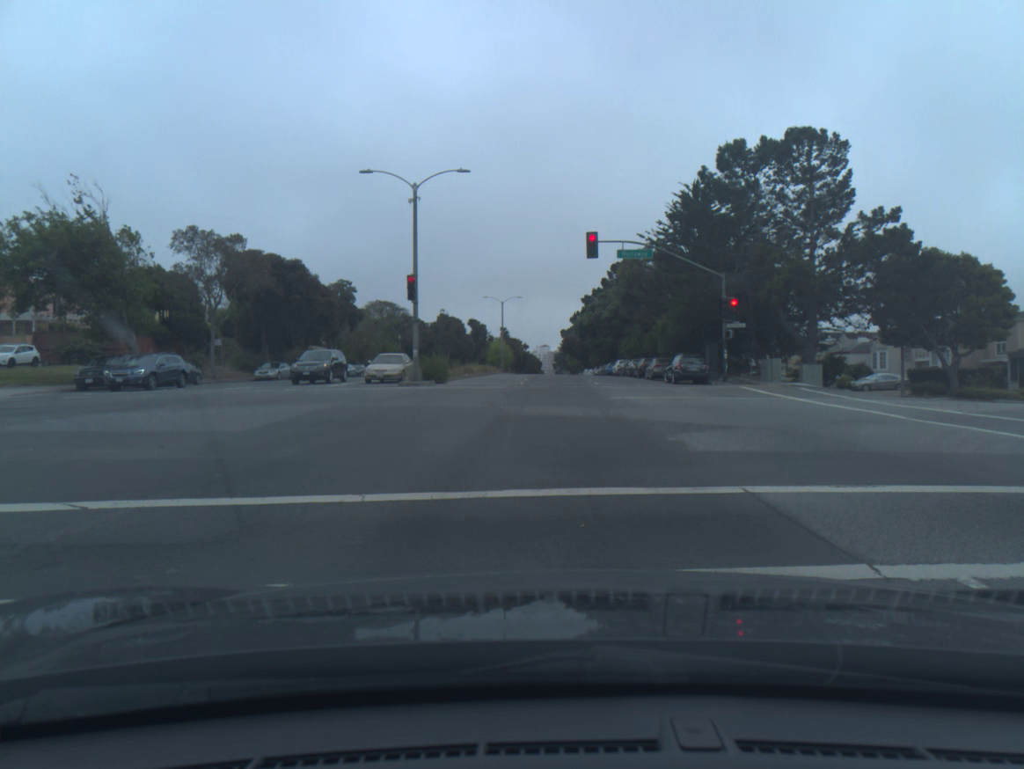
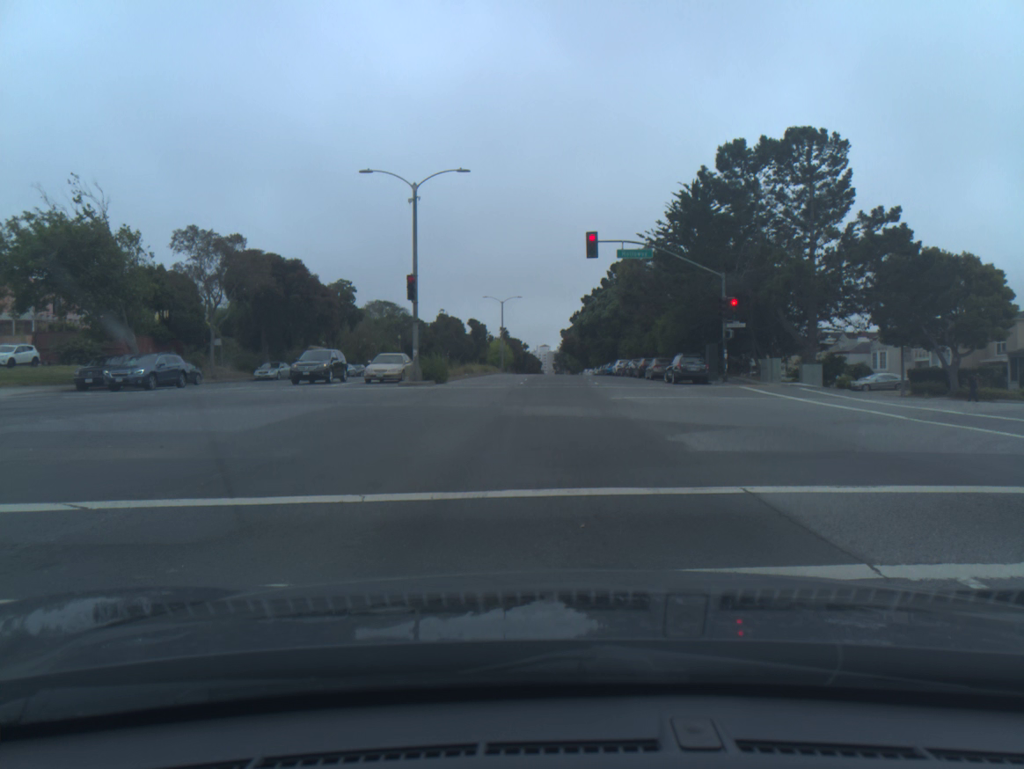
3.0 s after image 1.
(+0.1, -0.1) m; 0°
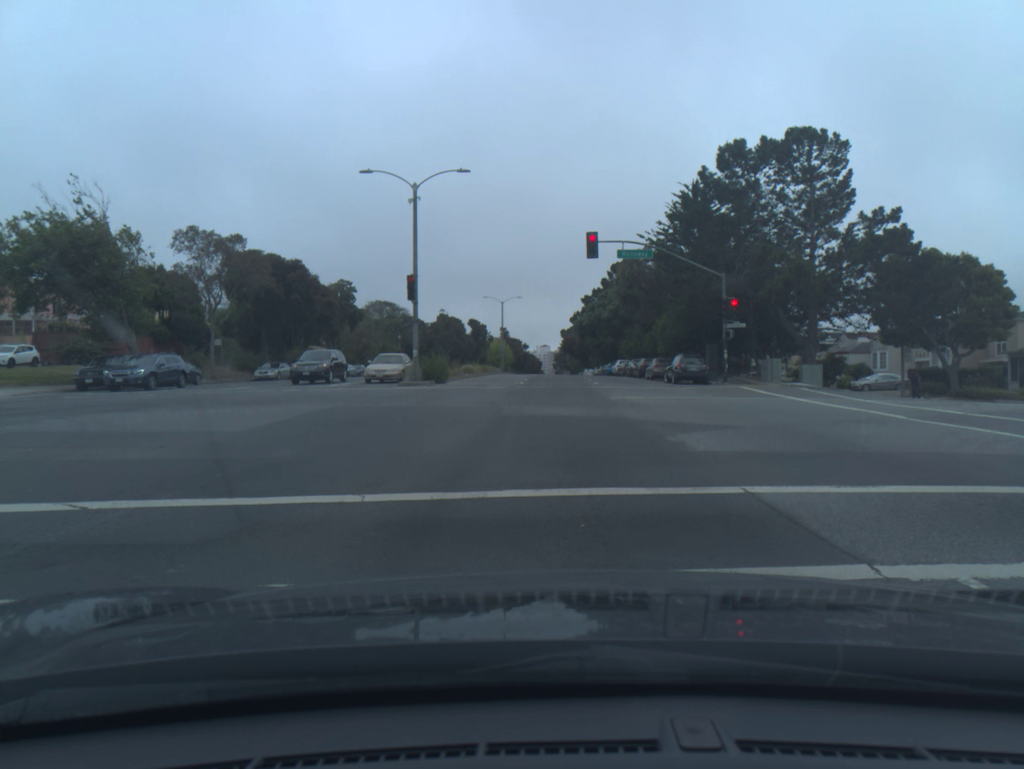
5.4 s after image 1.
(+0.1, -0.1) m; 0°
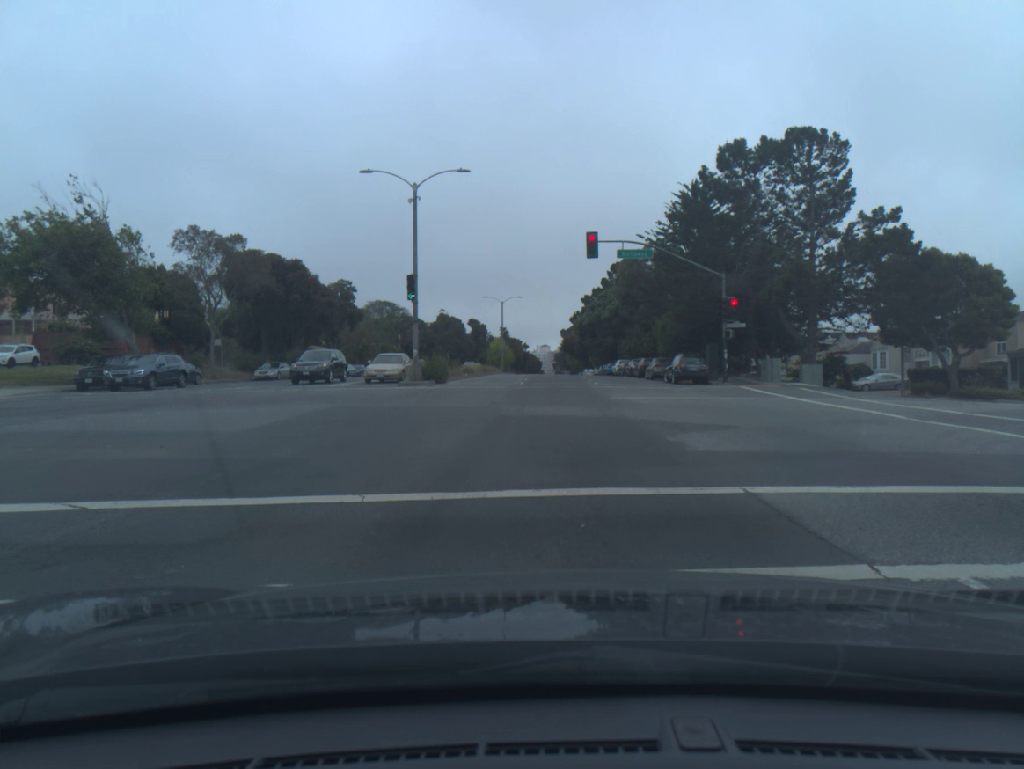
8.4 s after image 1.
(0.0, 0.0) m; 0°
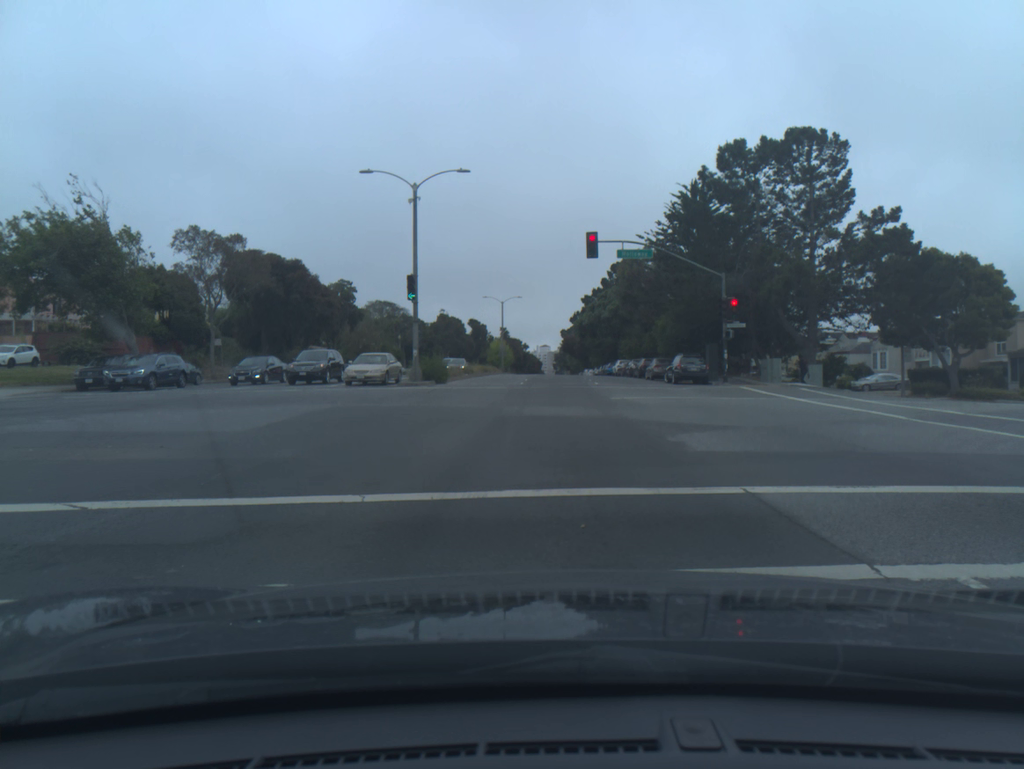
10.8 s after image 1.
(0.0, +0.1) m; 0°
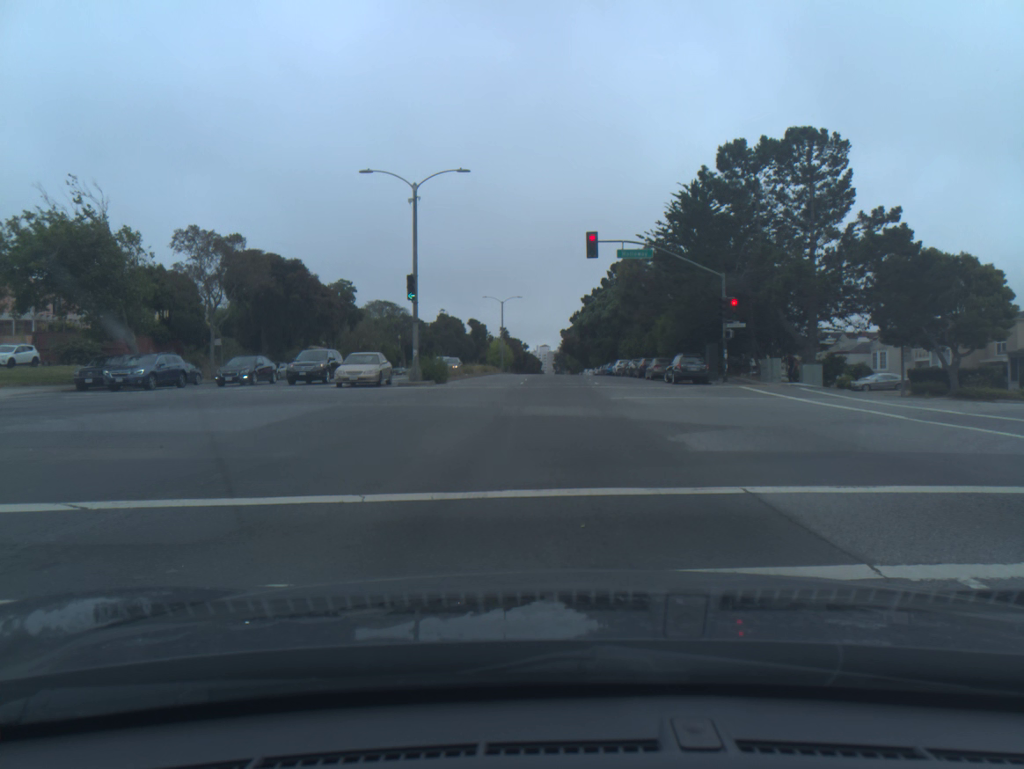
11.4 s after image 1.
(0.0, 0.0) m; 0°
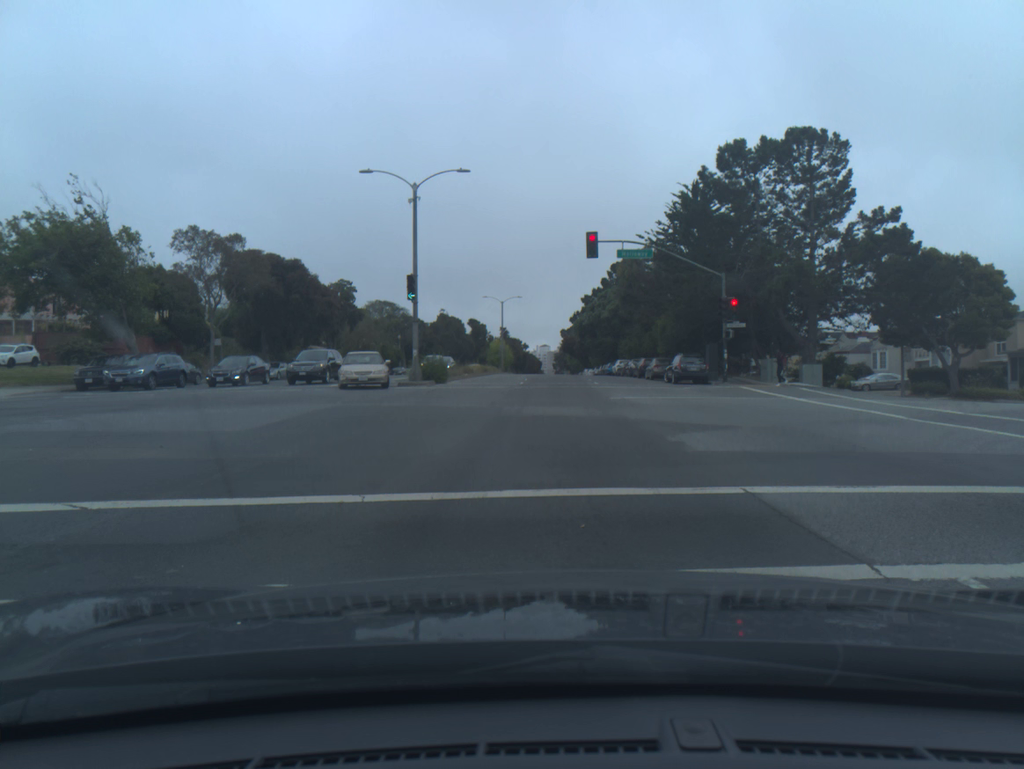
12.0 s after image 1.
(0.0, 0.0) m; 0°
